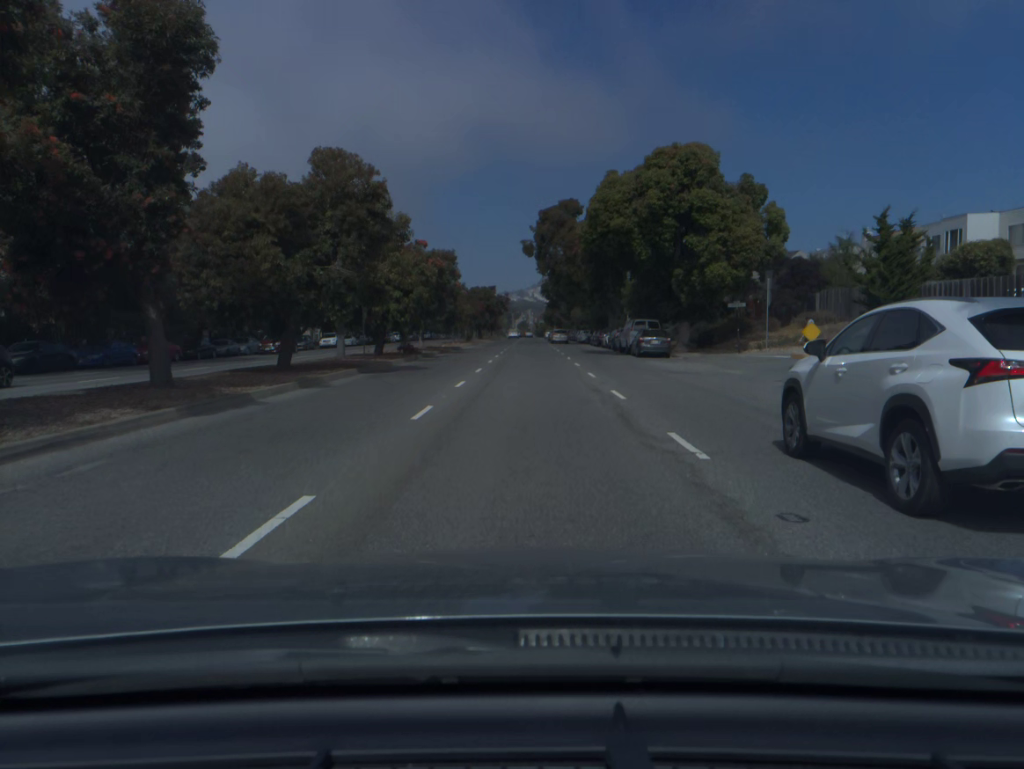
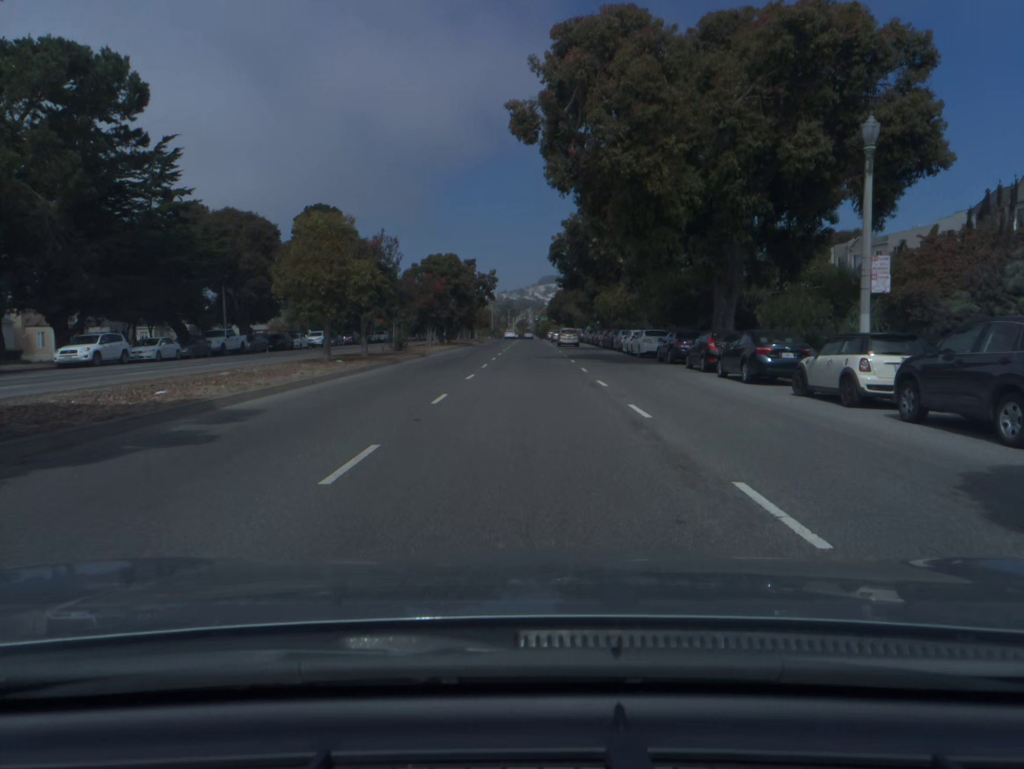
(0.0, +48.0) m; 0°
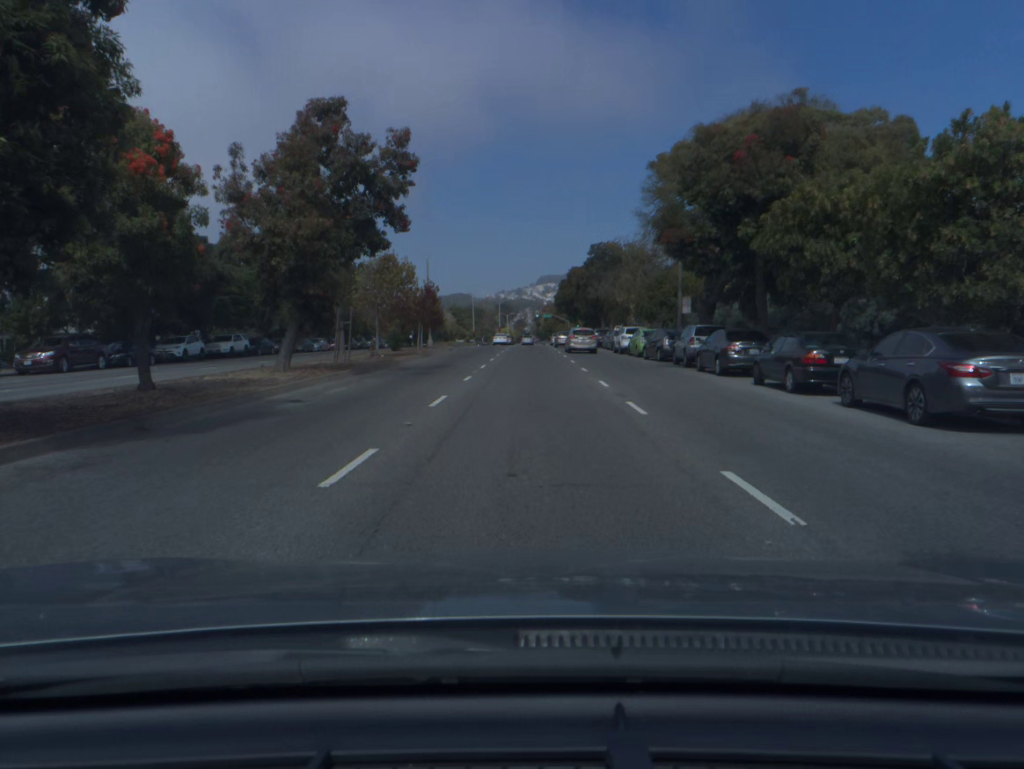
(+0.1, +58.5) m; 0°
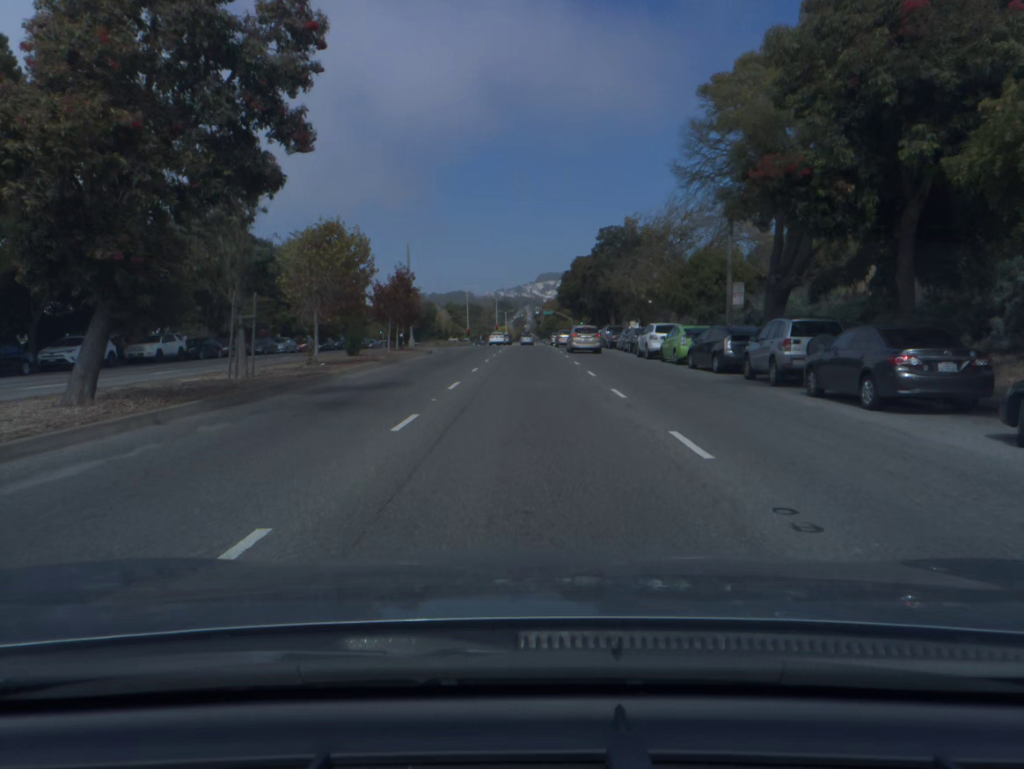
(0.0, +11.1) m; 0°
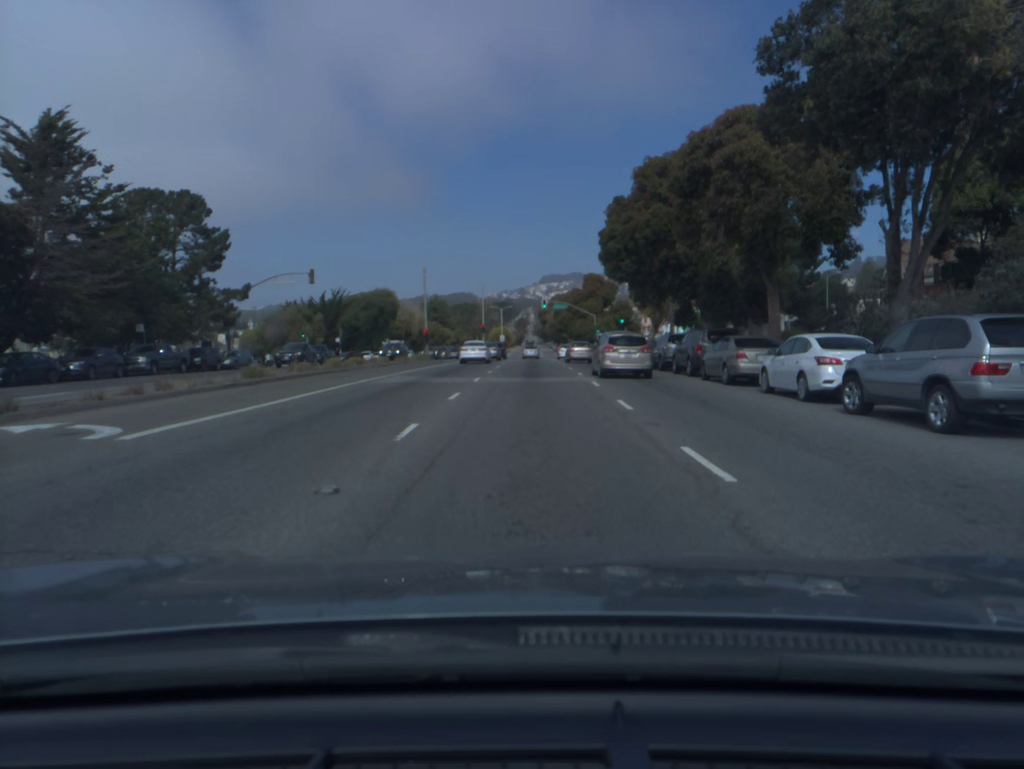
(-0.1, +52.0) m; 0°
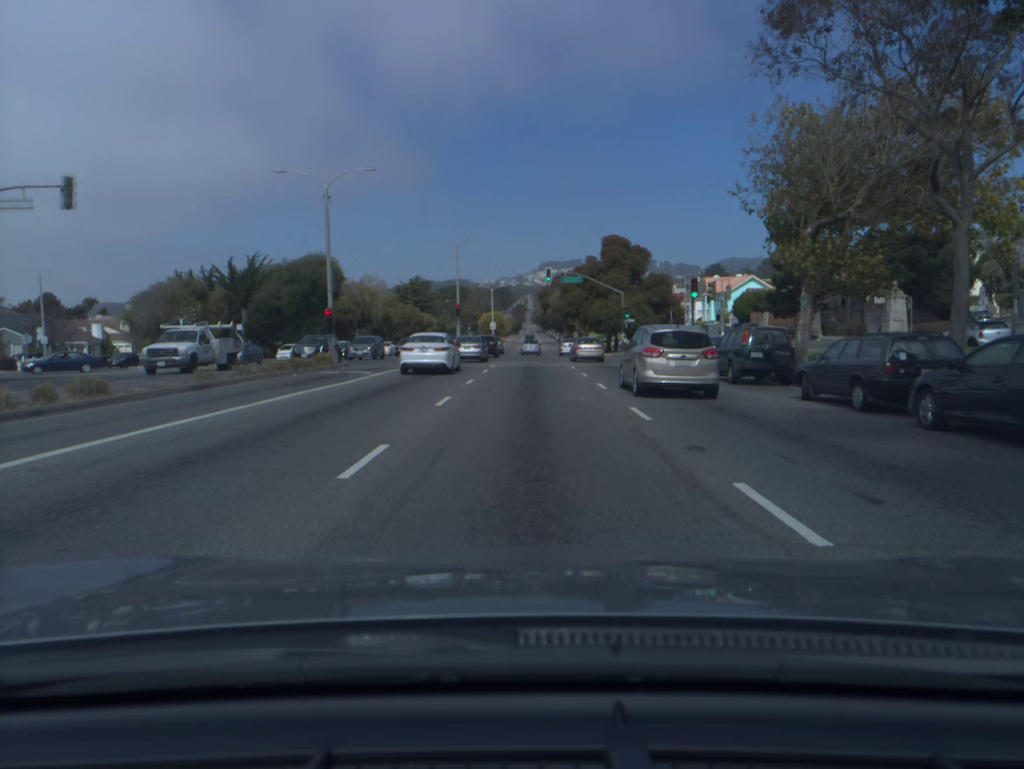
(0.0, +32.0) m; 0°
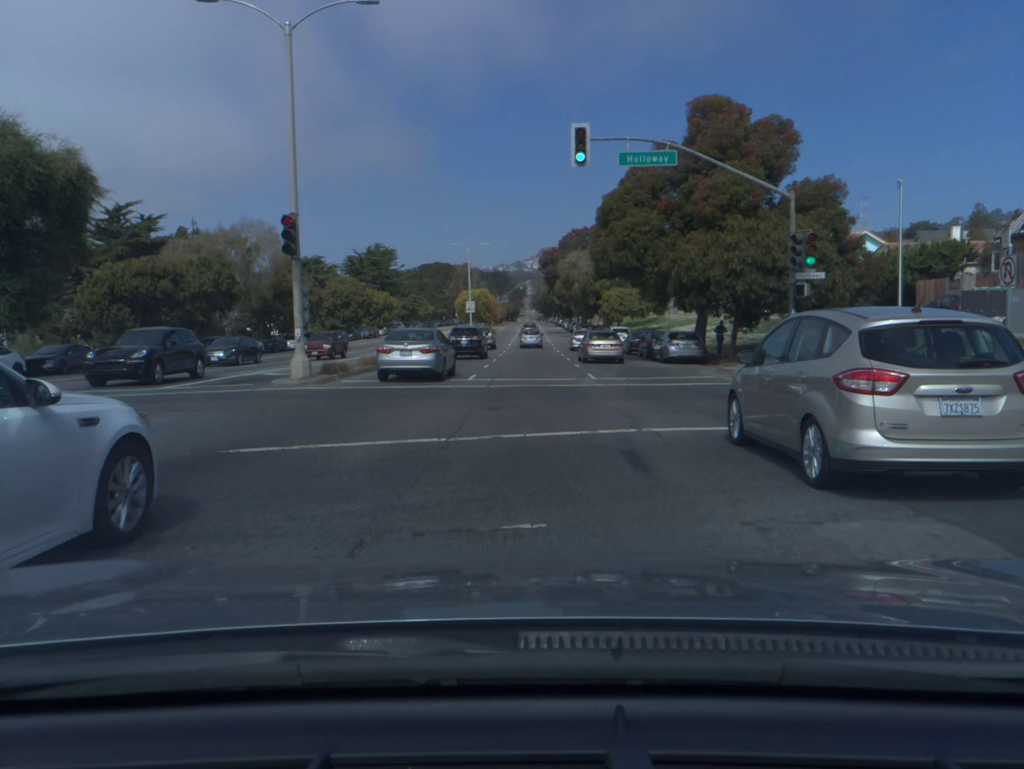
(0.0, +45.7) m; 0°
